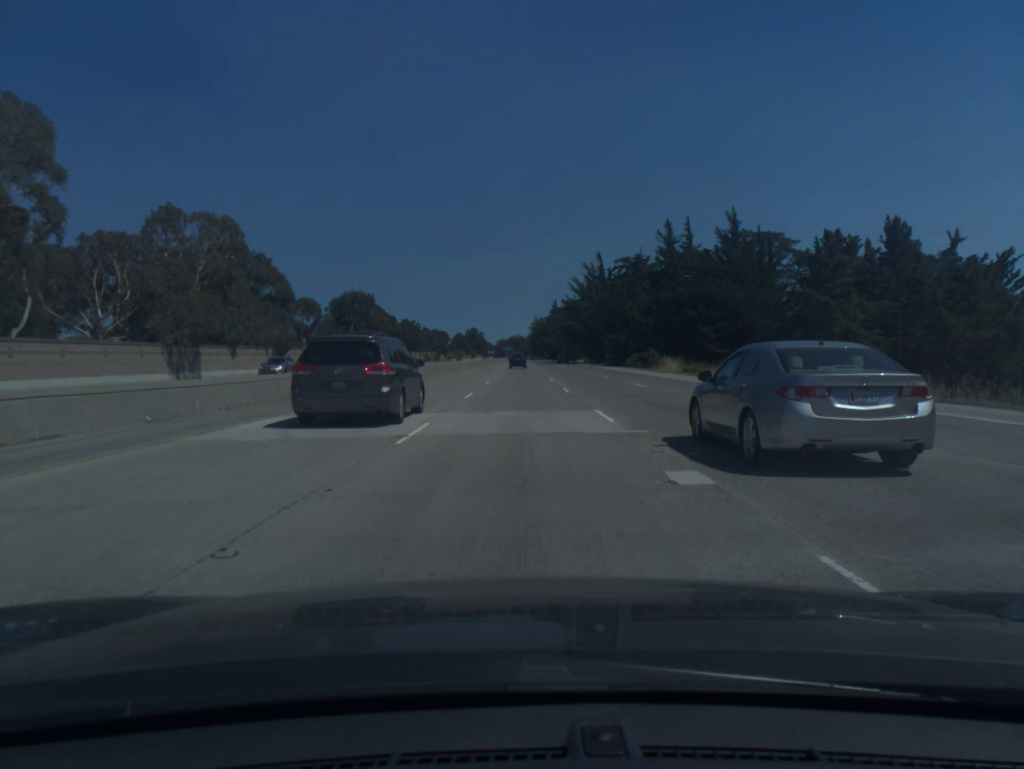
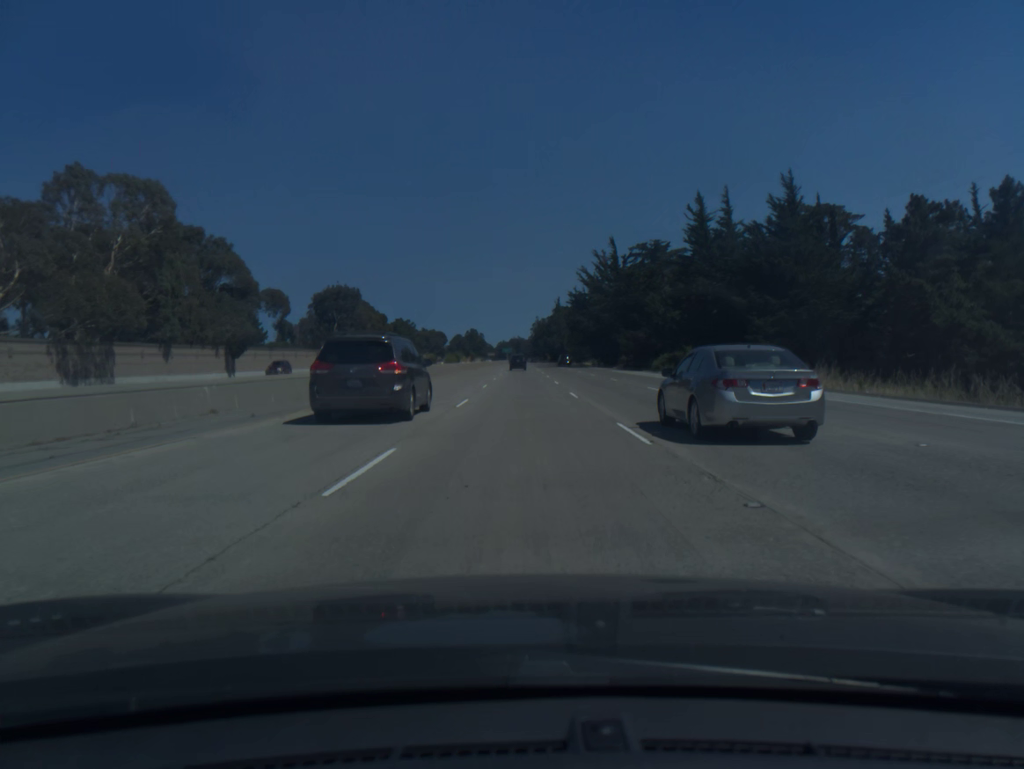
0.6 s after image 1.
(0.0, +18.6) m; 0°
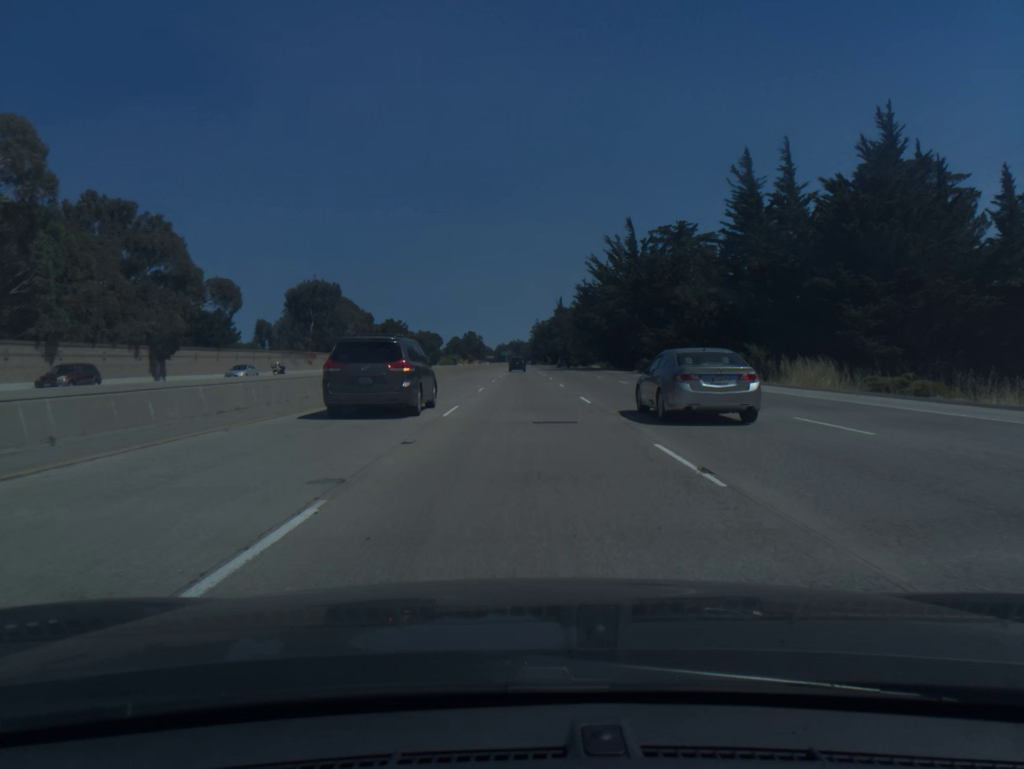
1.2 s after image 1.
(0.0, +18.6) m; 0°
